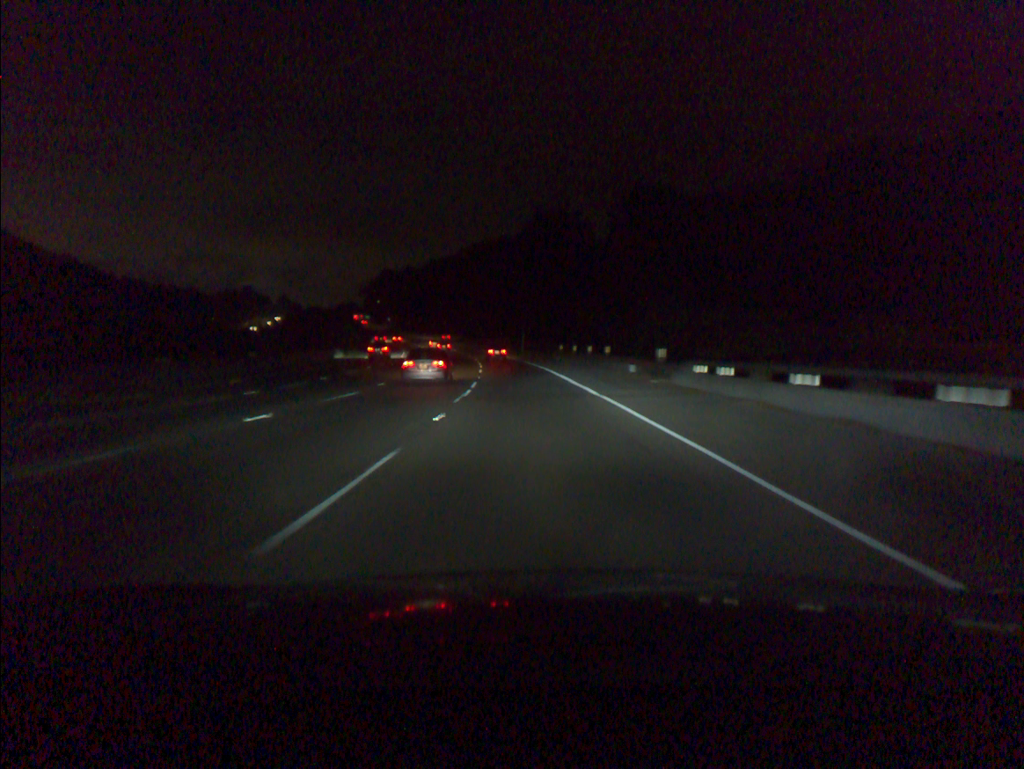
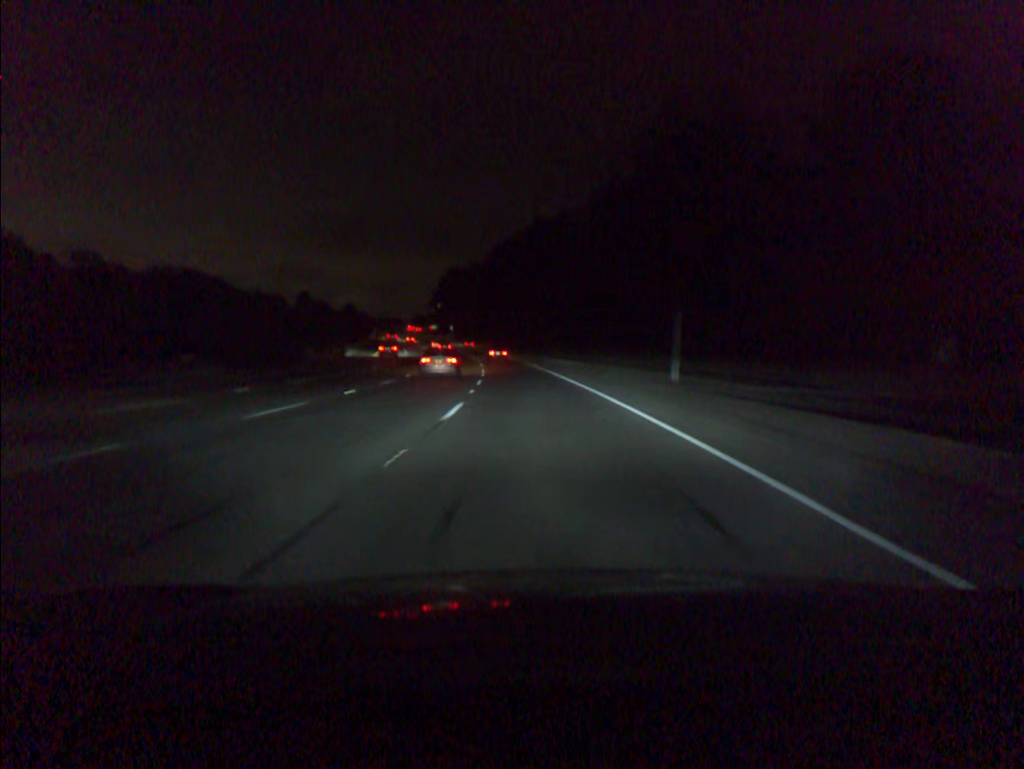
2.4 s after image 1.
(-3.9, +71.2) m; -6°
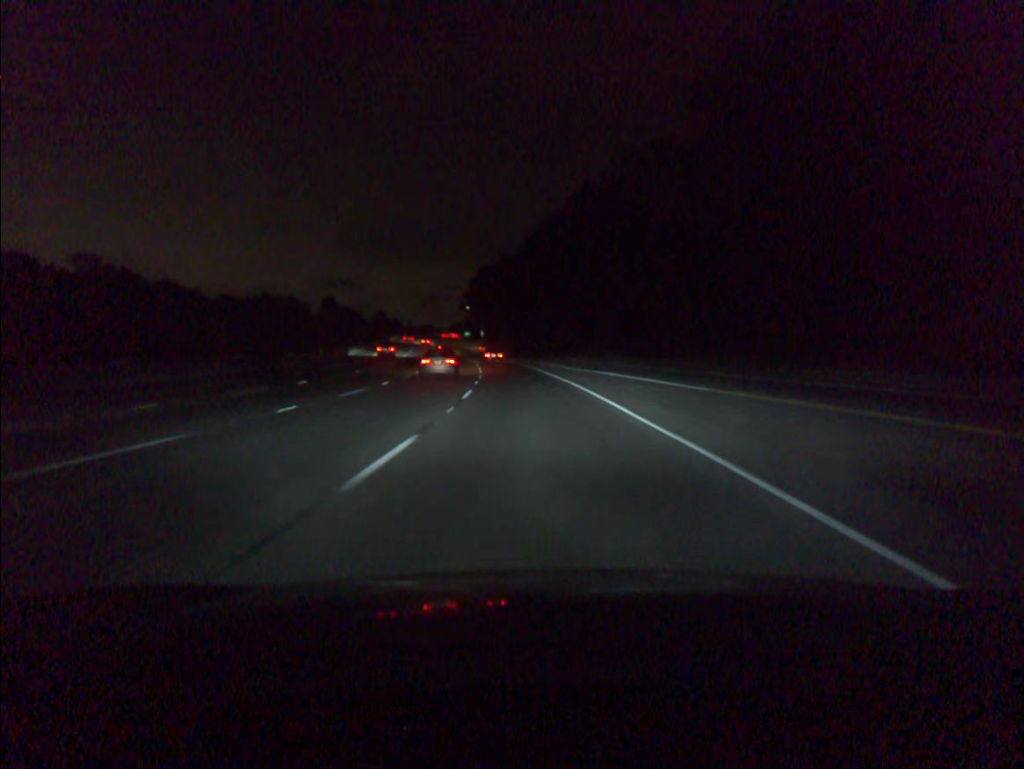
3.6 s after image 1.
(-1.0, +36.0) m; -3°
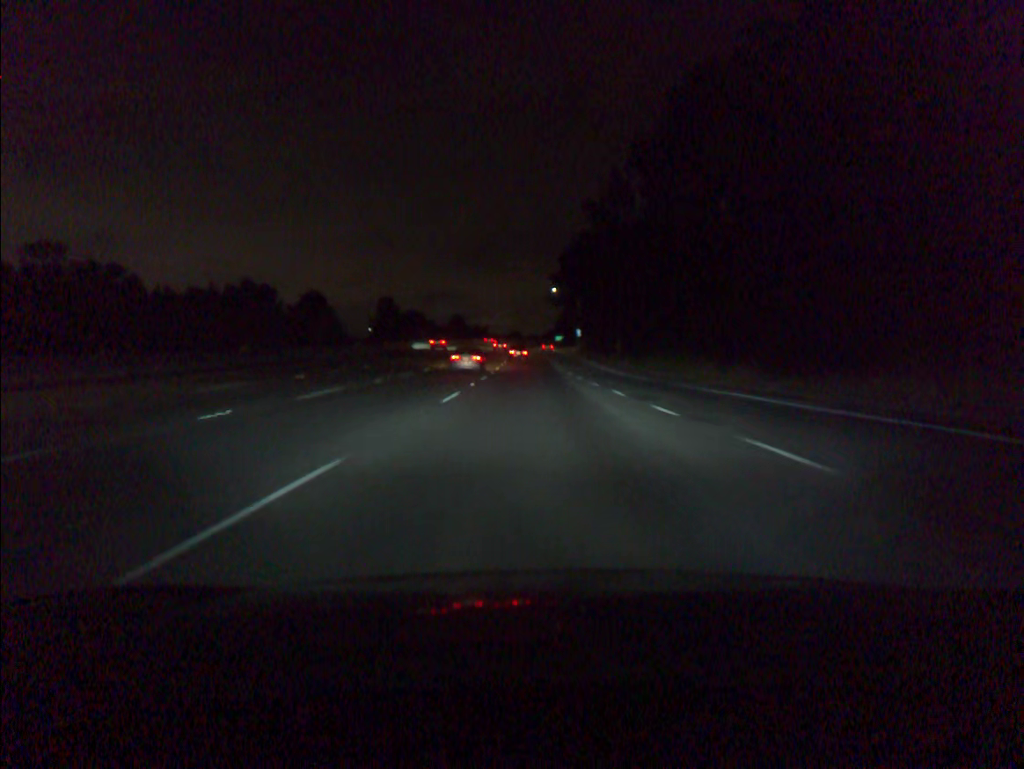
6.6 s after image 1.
(-6.0, +90.1) m; -7°
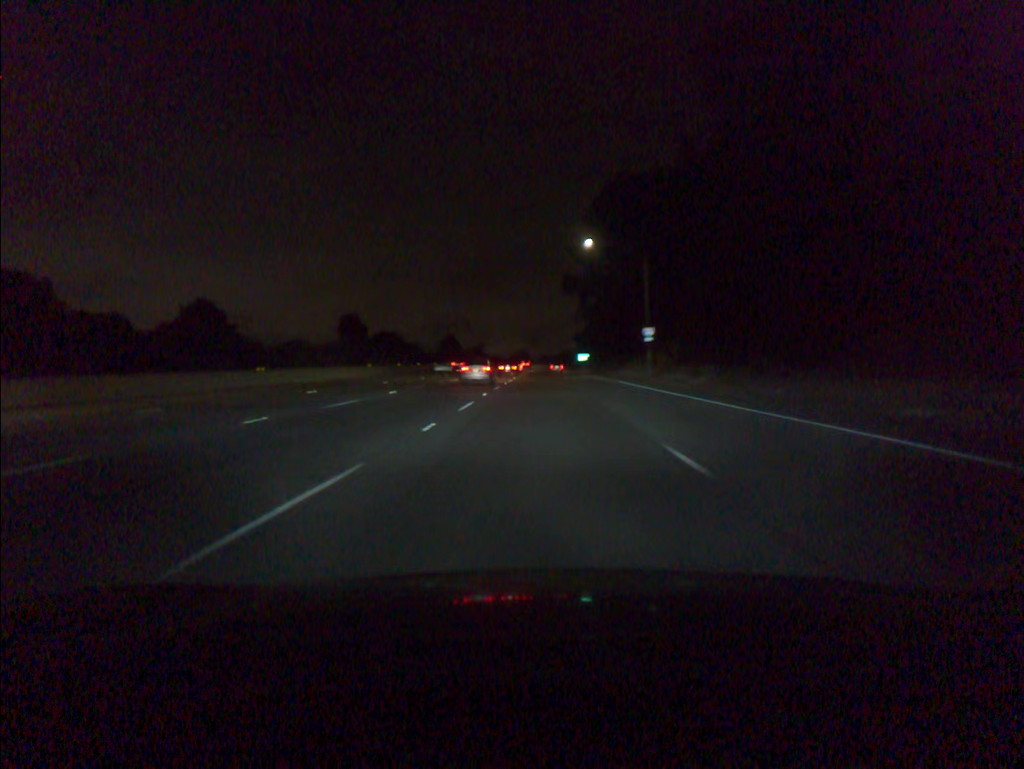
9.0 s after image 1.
(-0.8, +72.4) m; -1°
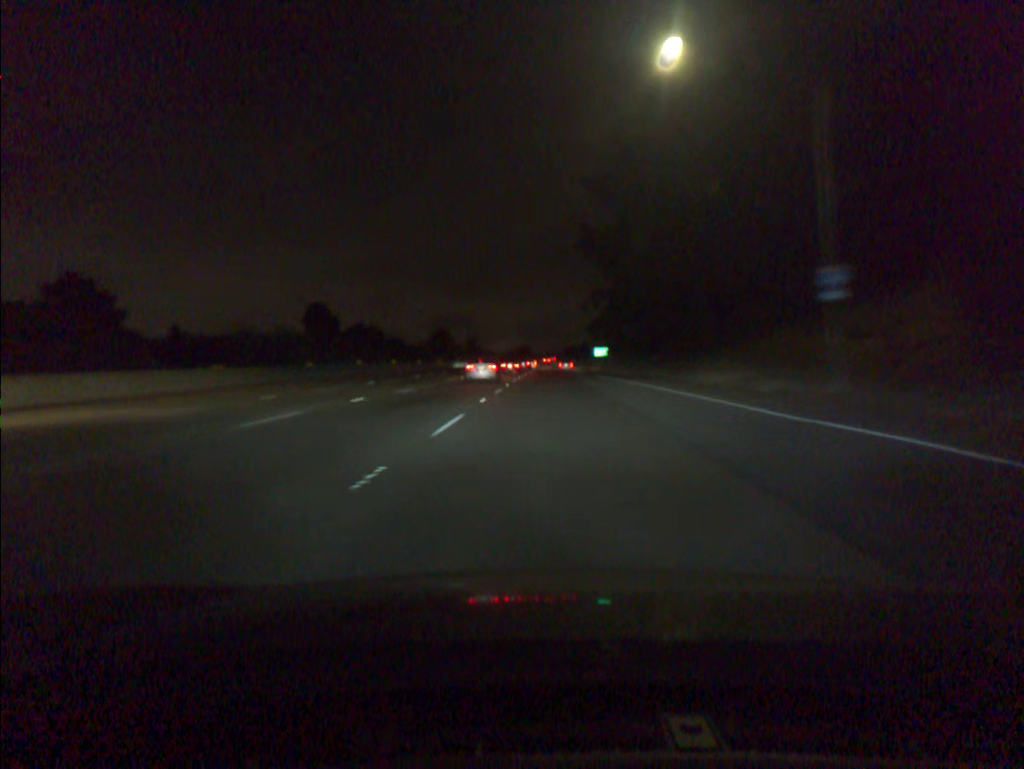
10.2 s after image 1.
(-0.1, +36.2) m; 0°
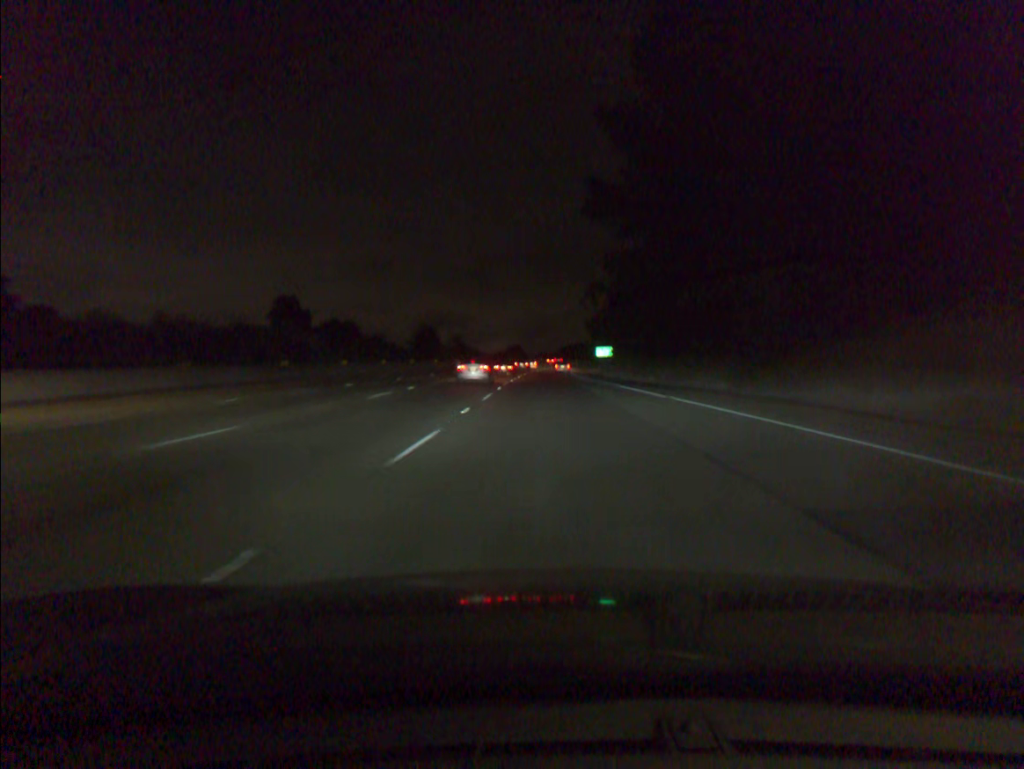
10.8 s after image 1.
(+0.1, +18.1) m; +1°
